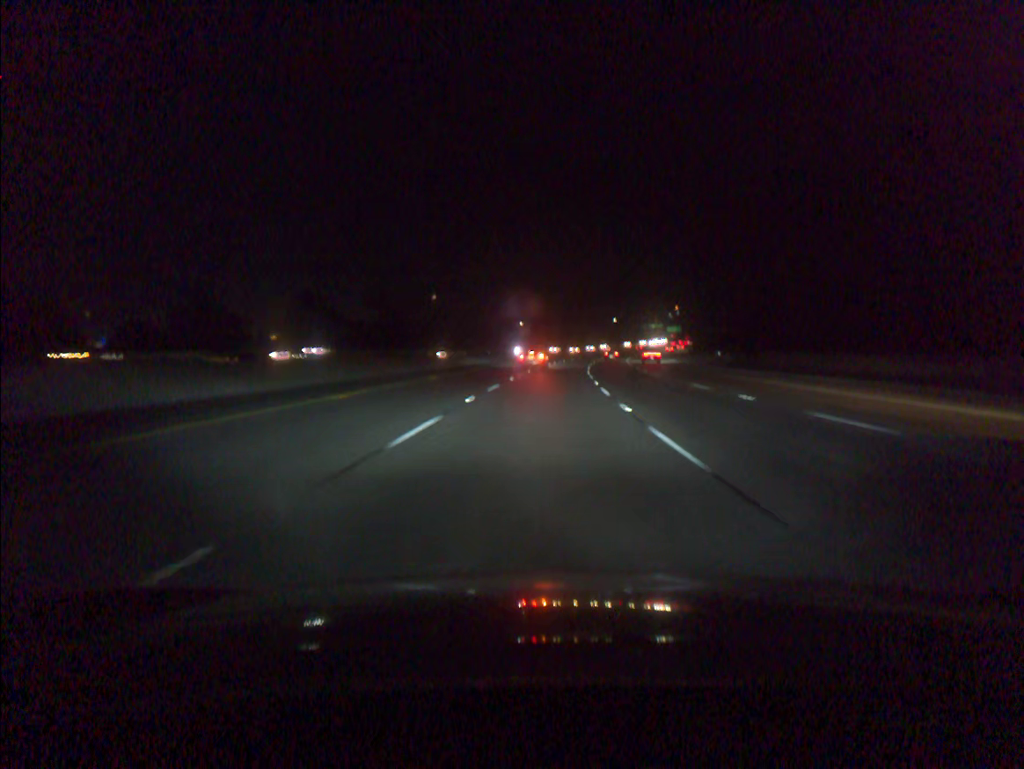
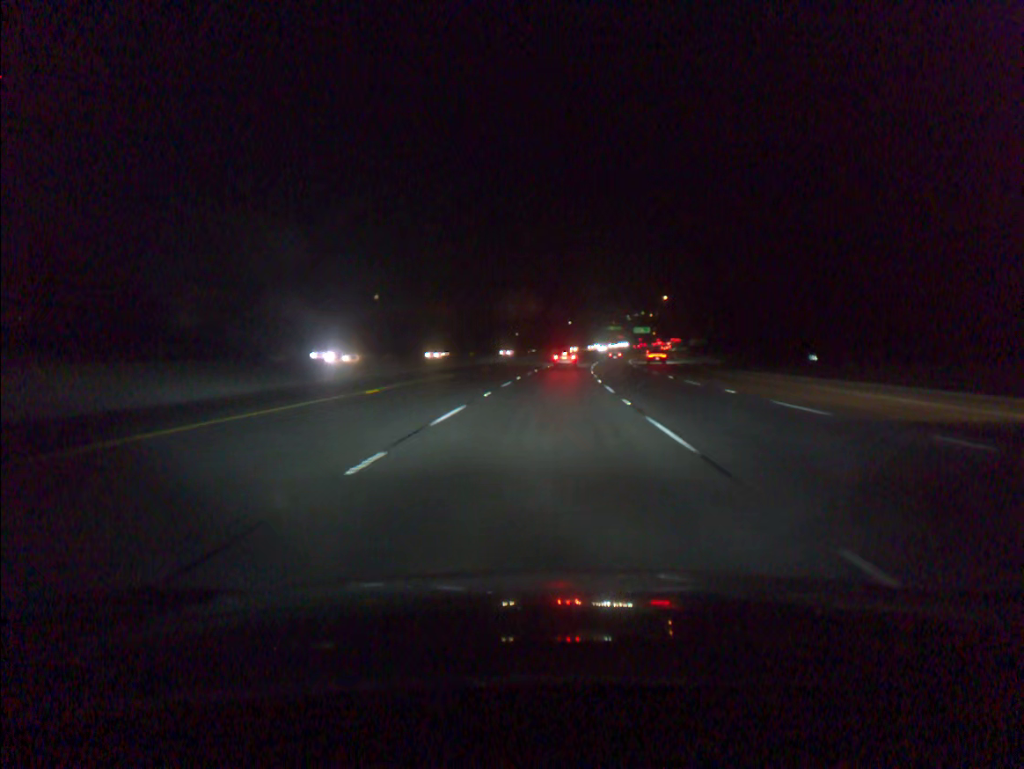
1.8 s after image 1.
(+1.6, +55.5) m; +3°
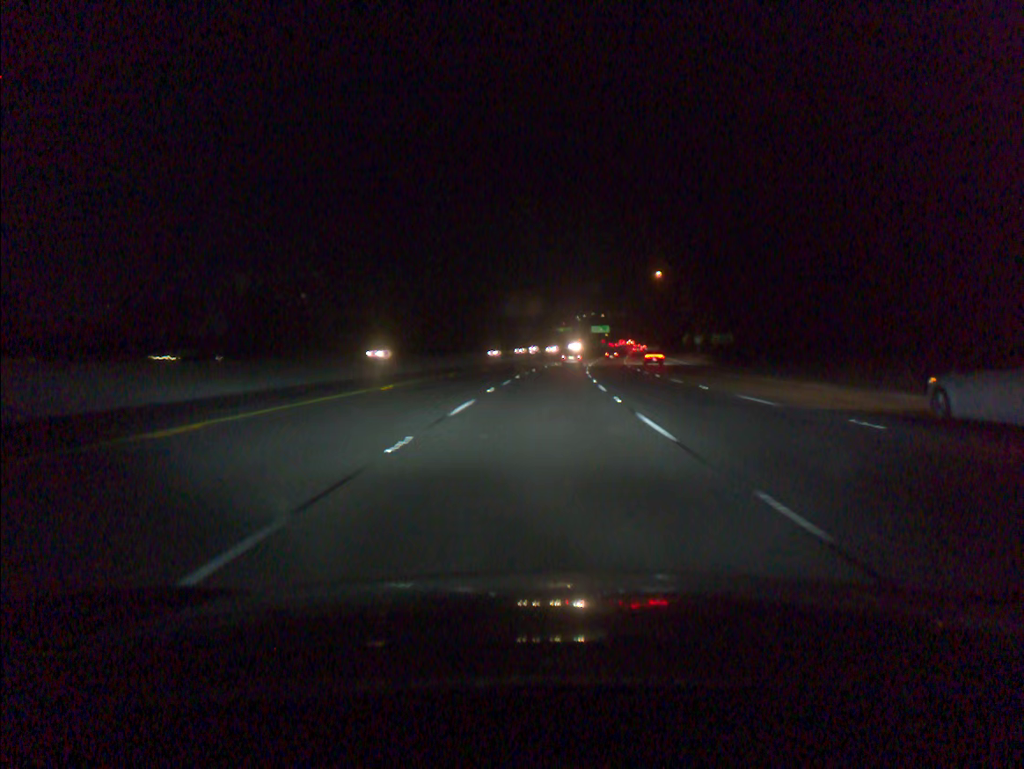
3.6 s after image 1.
(+1.8, +55.4) m; +4°
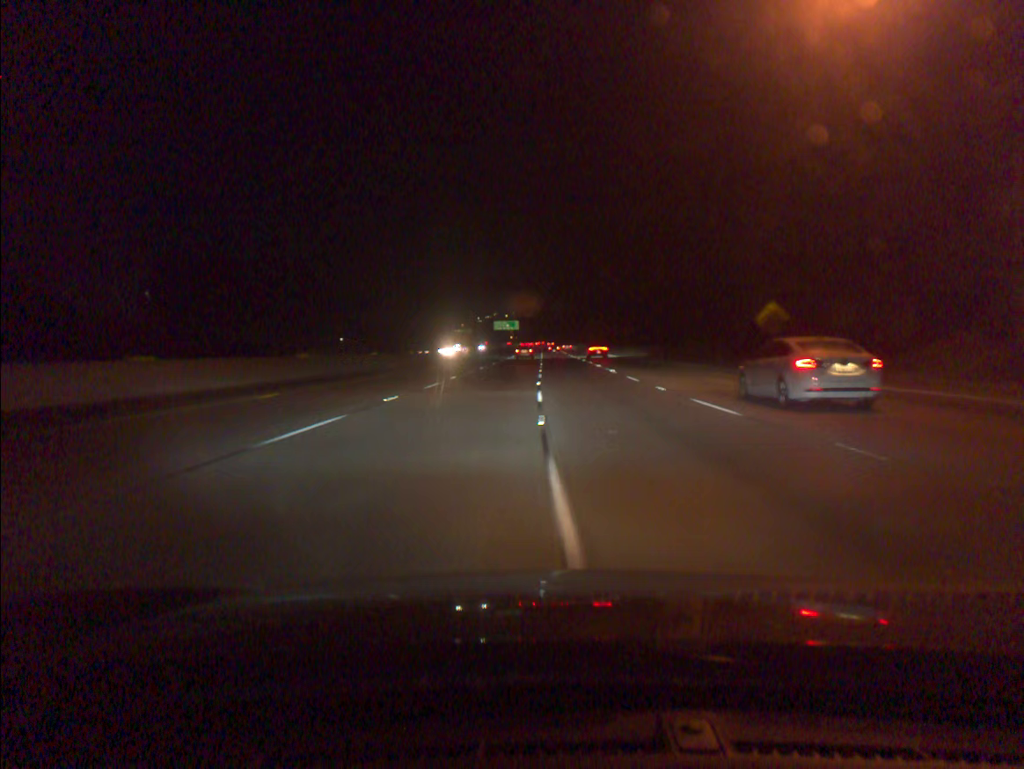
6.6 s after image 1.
(+5.9, +92.1) m; +7°
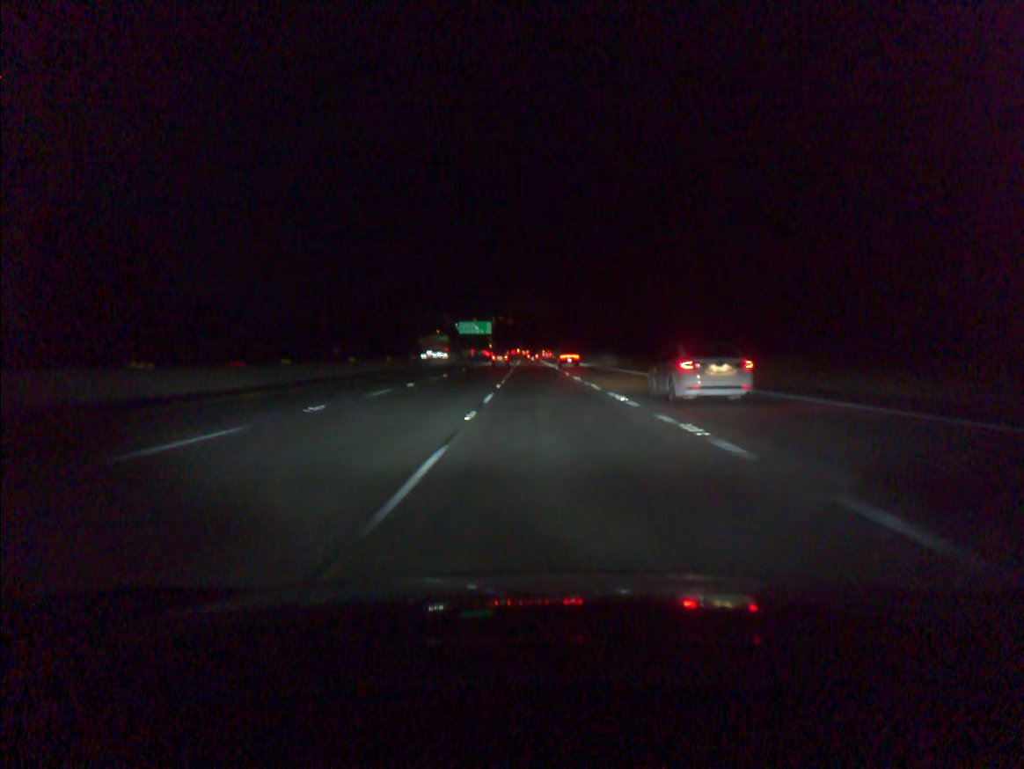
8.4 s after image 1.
(+1.0, +55.2) m; +1°
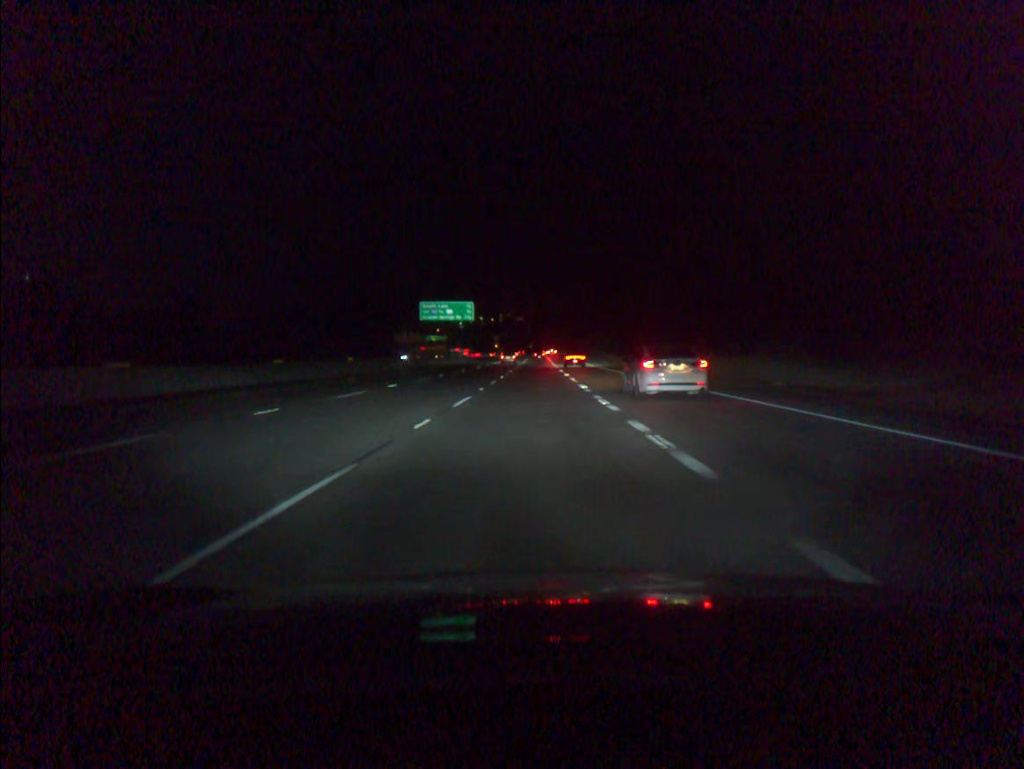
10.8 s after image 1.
(-0.3, +73.2) m; -1°
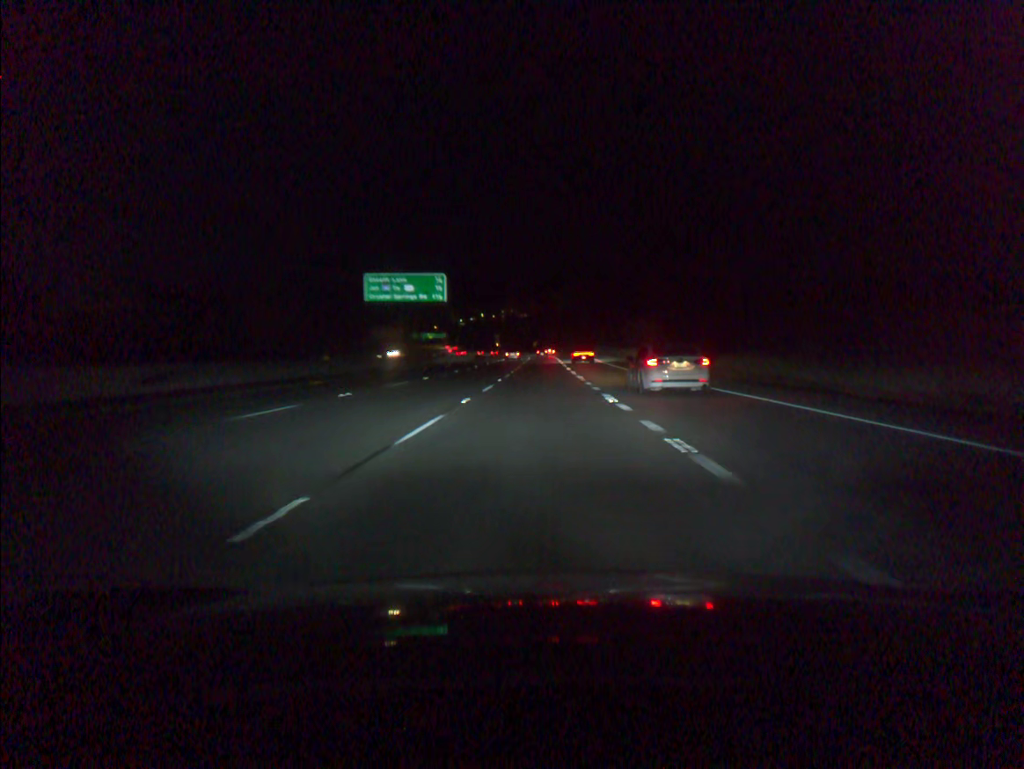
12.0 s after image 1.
(-0.2, +36.4) m; 0°
